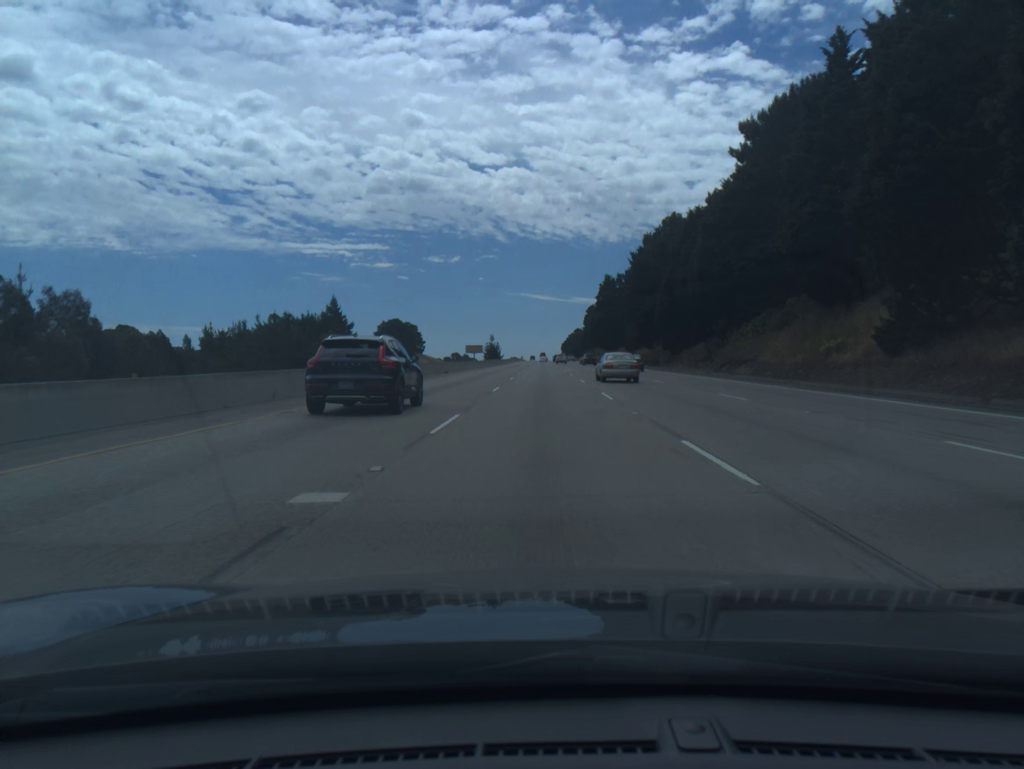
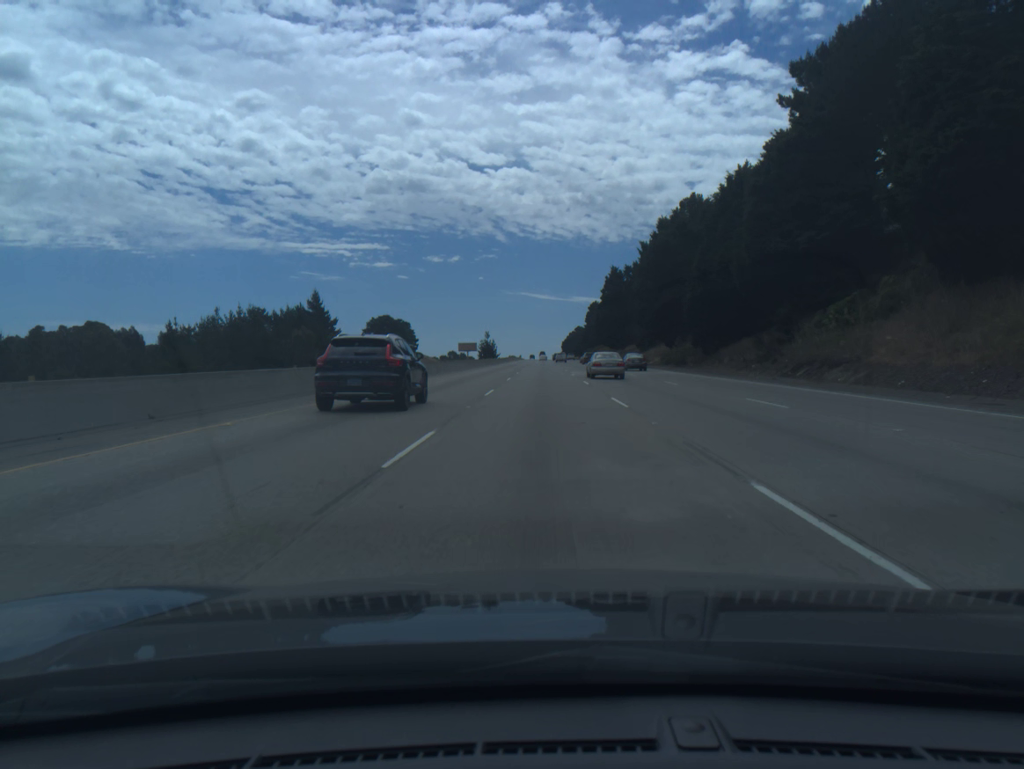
(0.0, +18.3) m; 0°
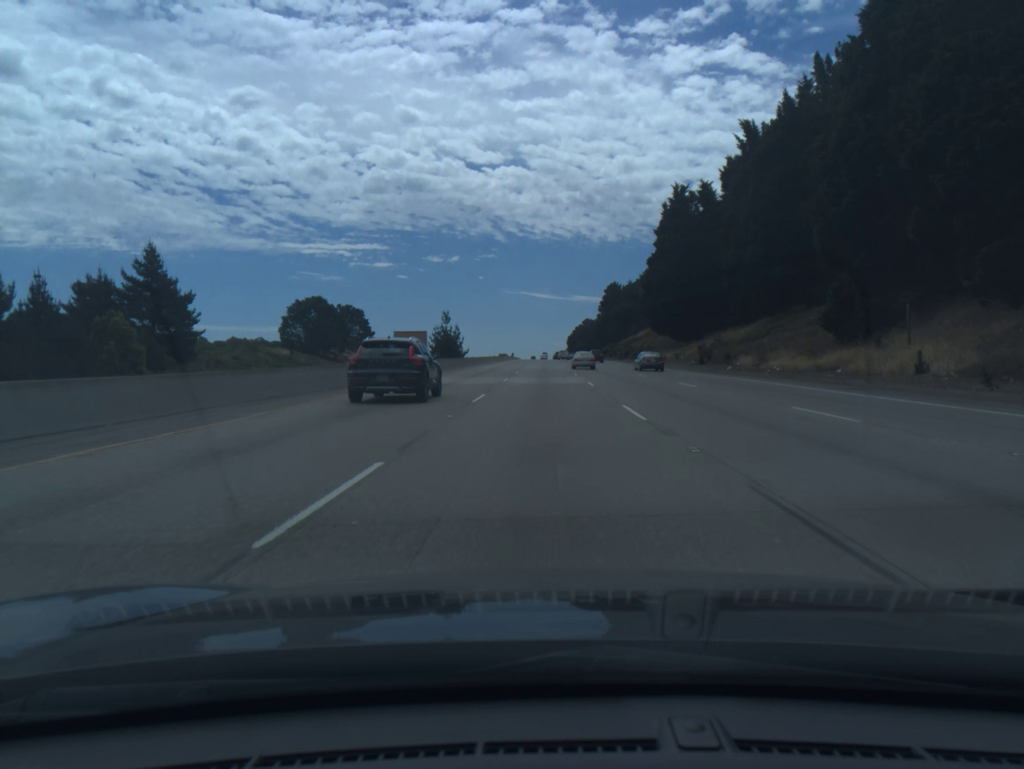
(+0.1, +91.6) m; 0°
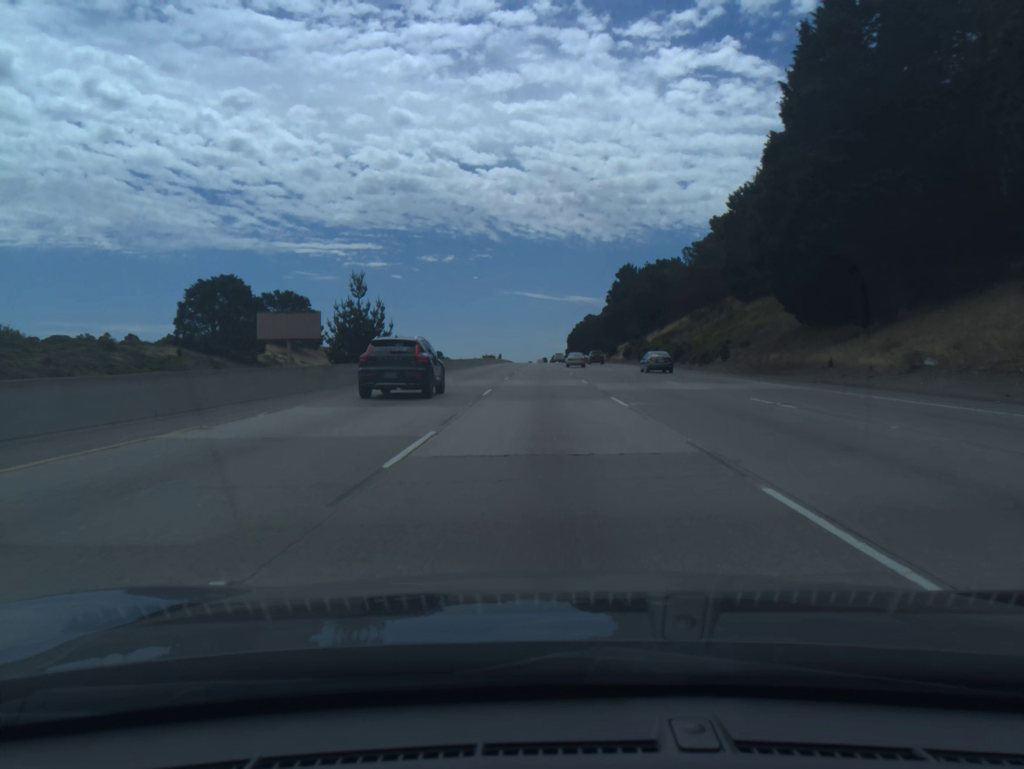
(0.0, +55.0) m; 0°
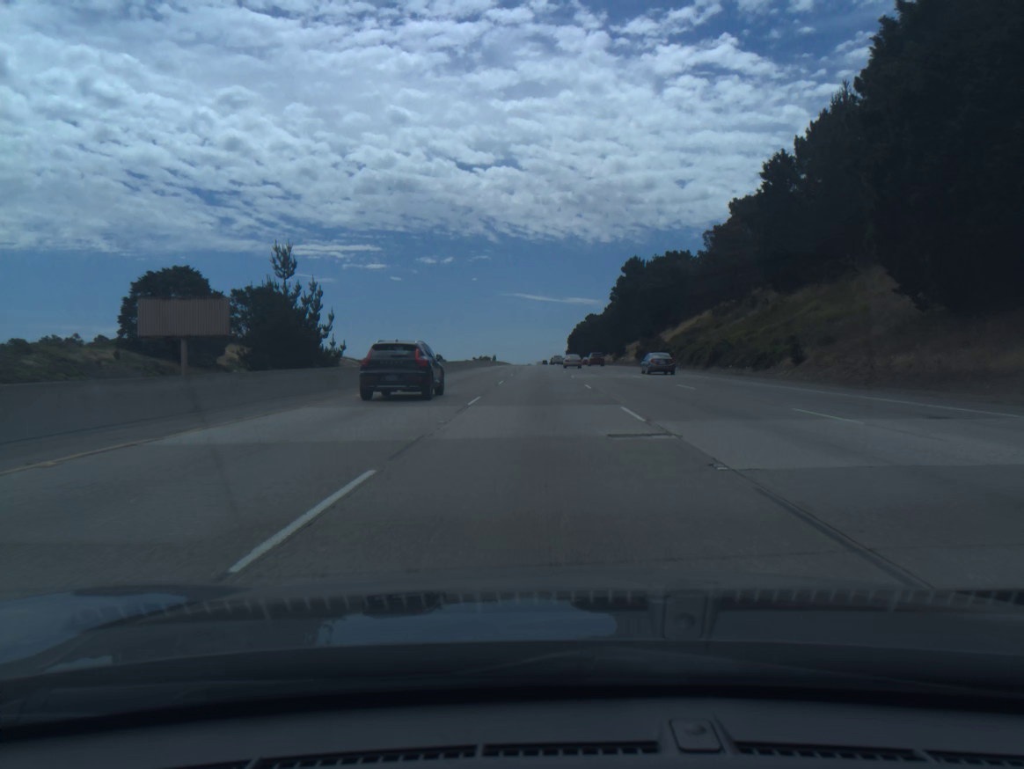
(0.0, +18.3) m; 0°
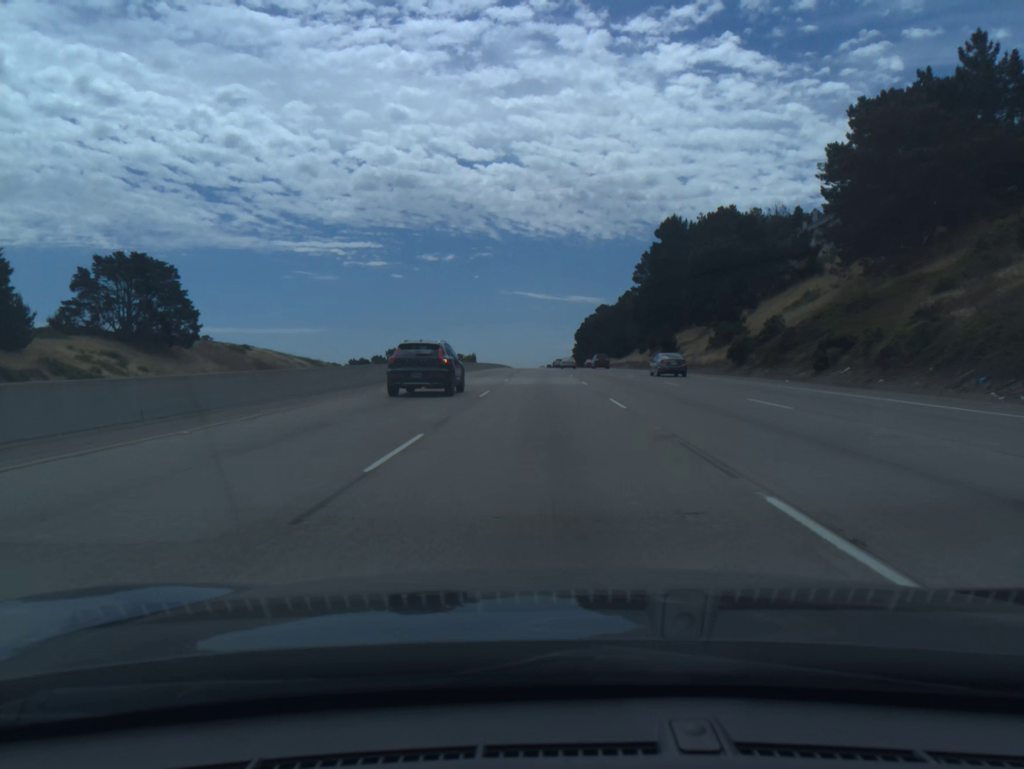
(-0.1, +55.0) m; 0°
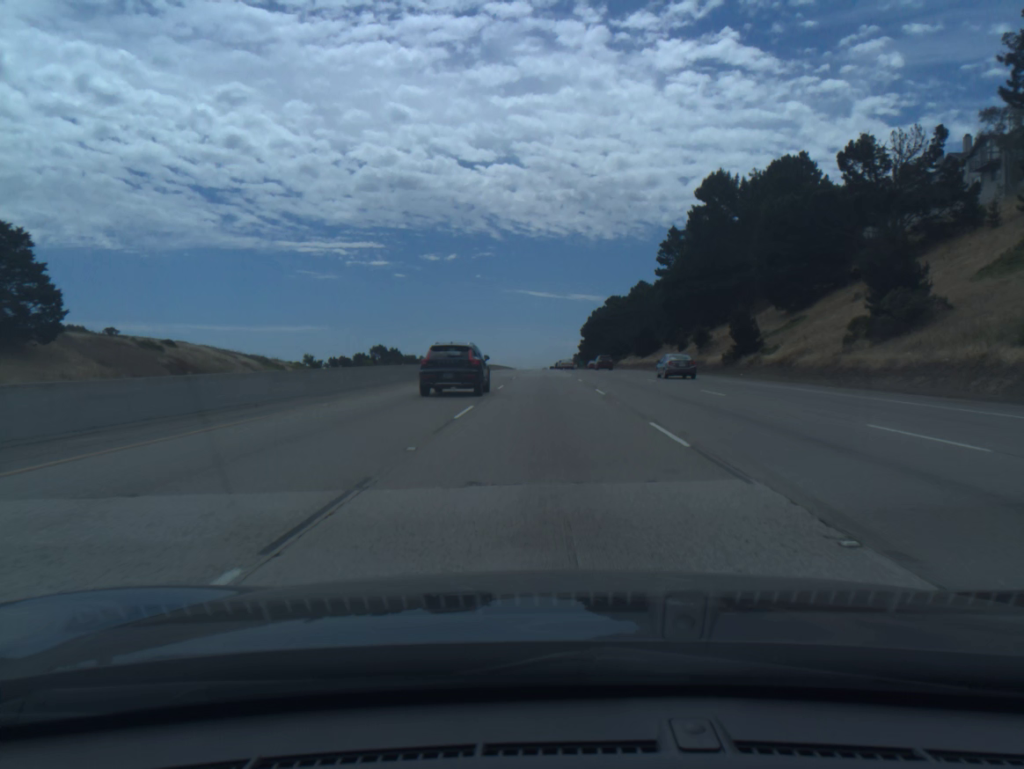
(0.0, +36.7) m; 0°
